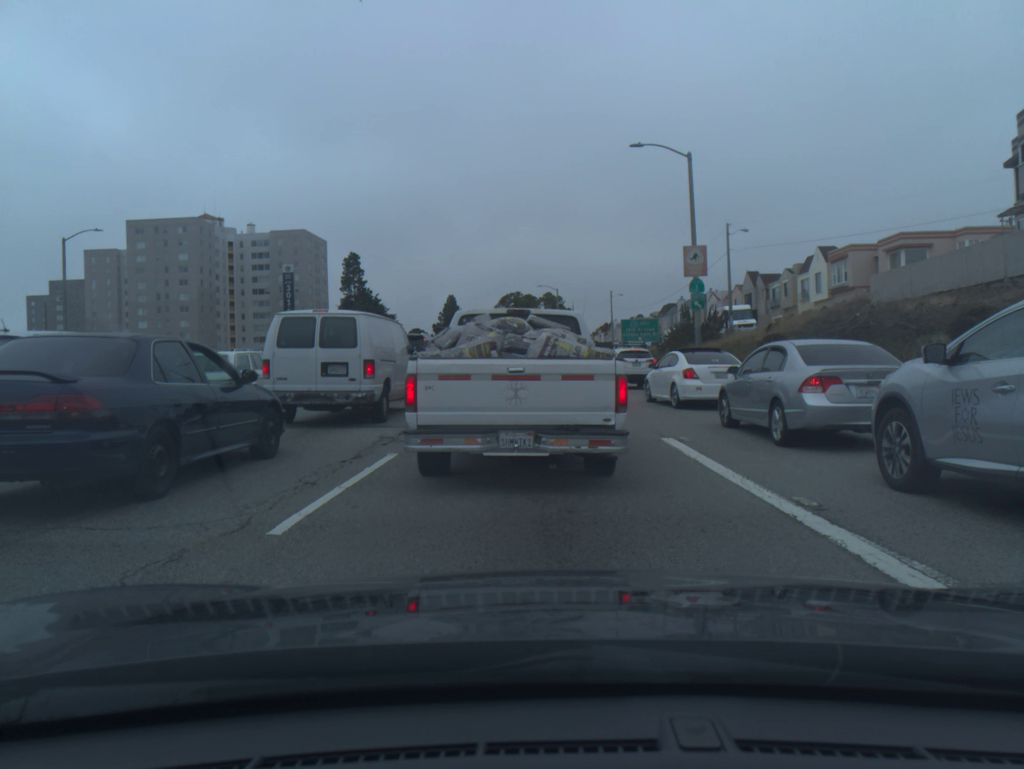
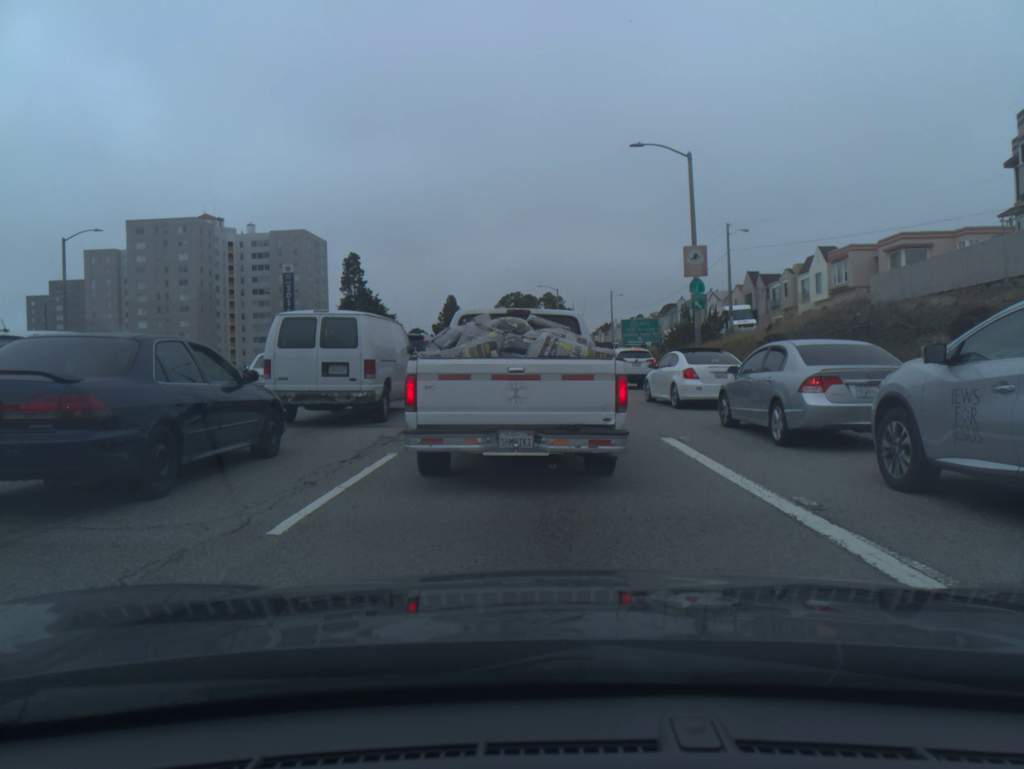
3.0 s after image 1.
(0.0, 0.0) m; 0°
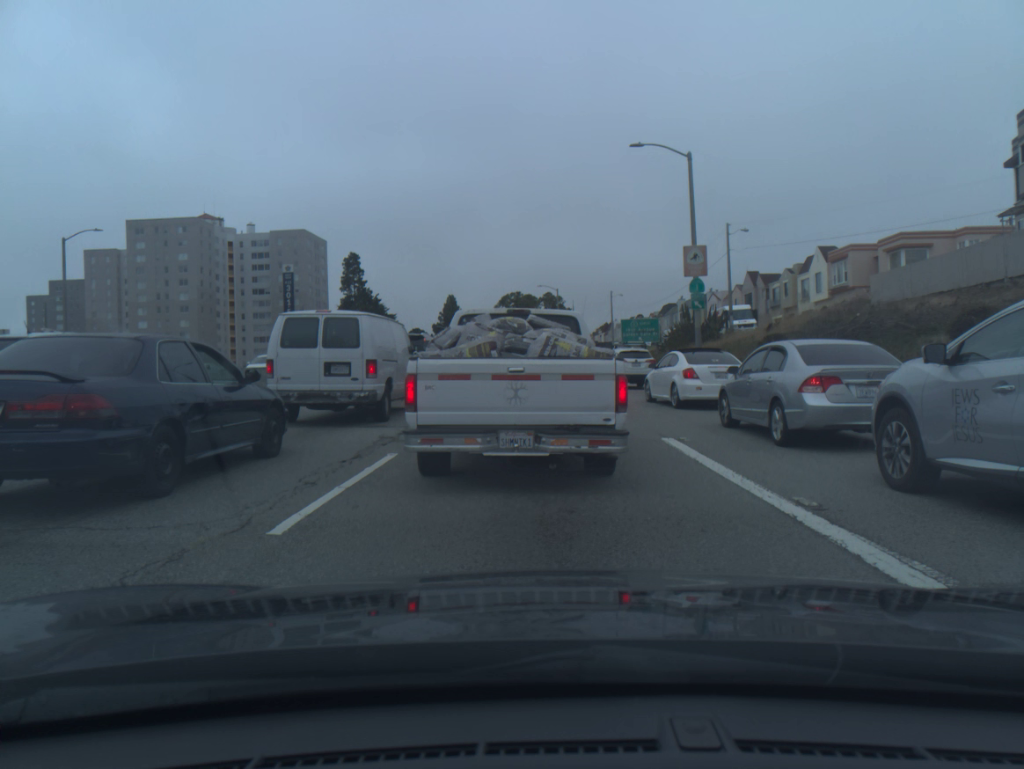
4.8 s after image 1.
(0.0, 0.0) m; 0°
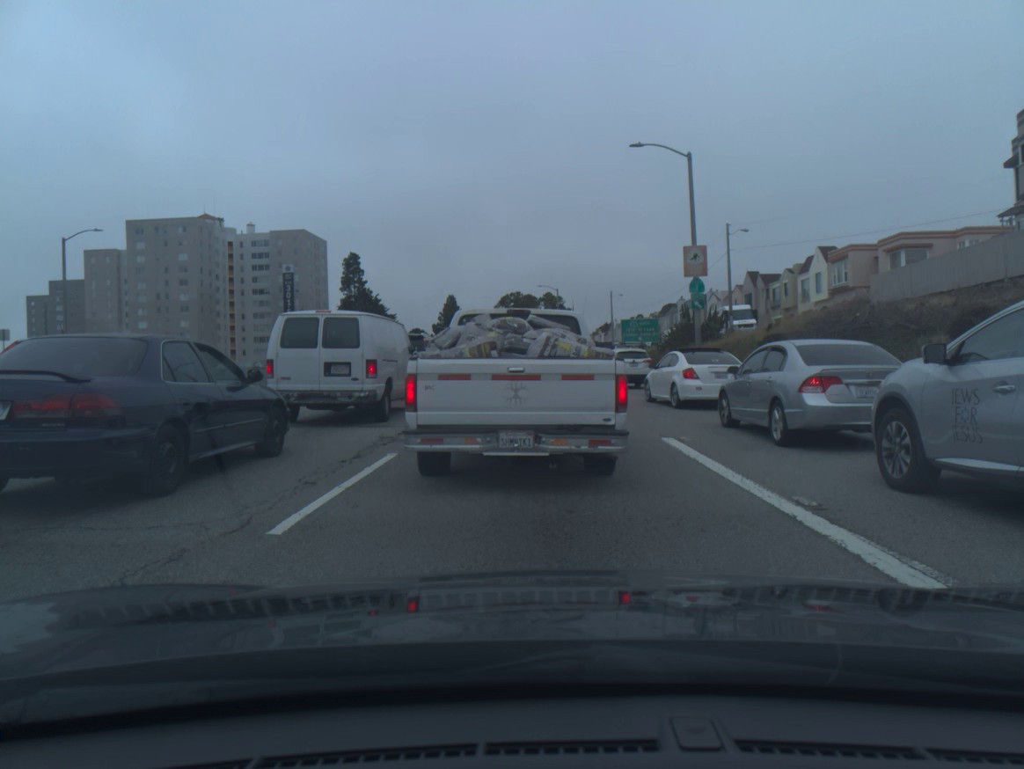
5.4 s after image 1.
(0.0, 0.0) m; 0°
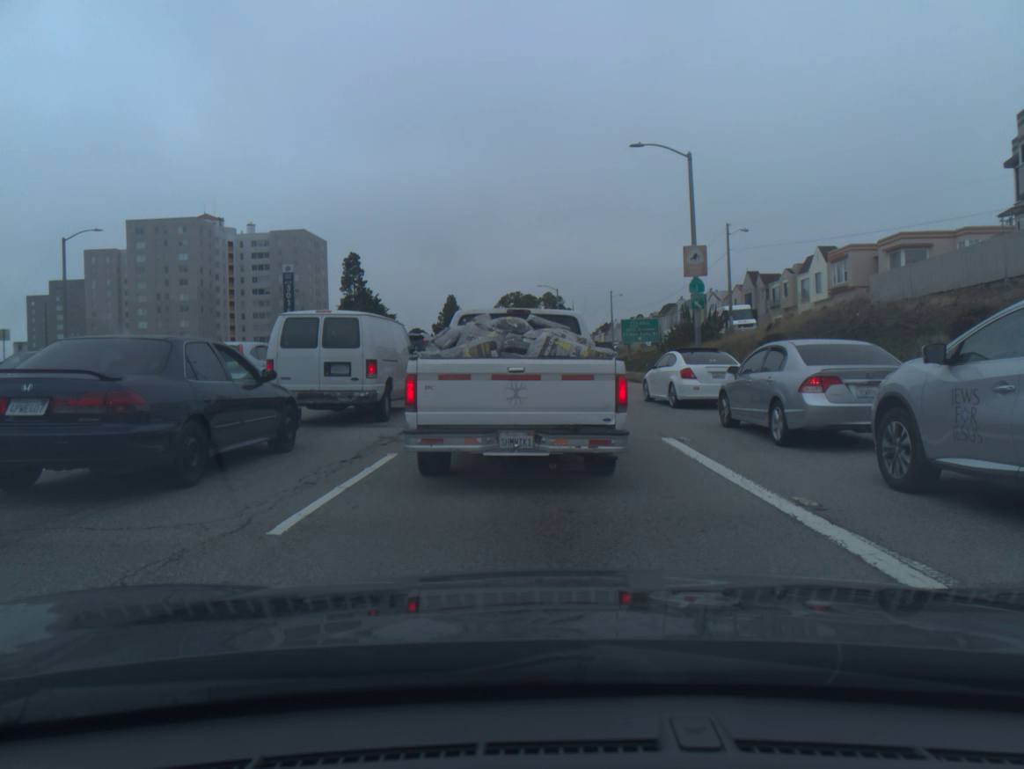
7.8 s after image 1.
(0.0, 0.0) m; 0°
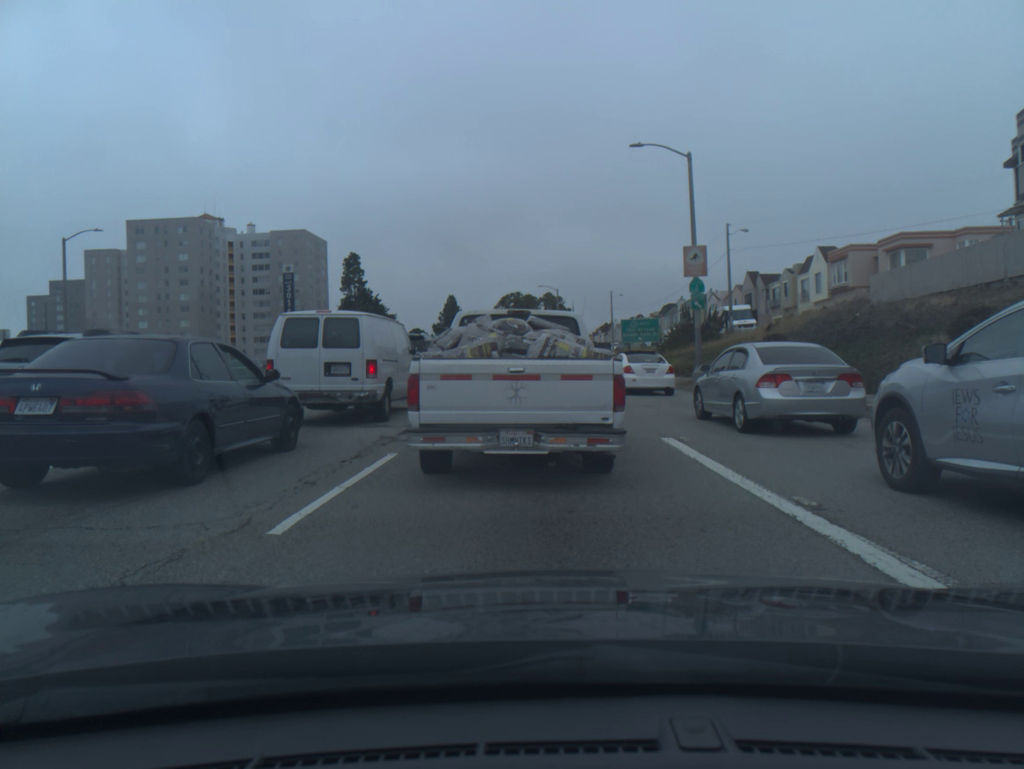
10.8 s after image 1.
(0.0, 0.0) m; 0°
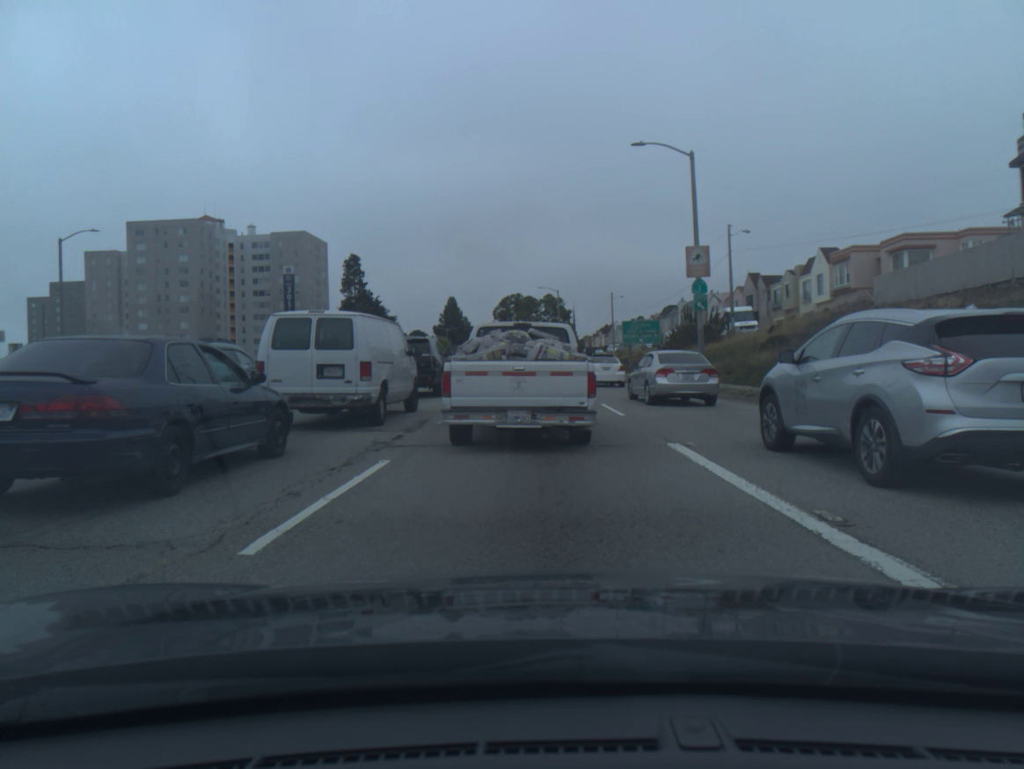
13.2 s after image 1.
(0.0, +0.4) m; 0°
